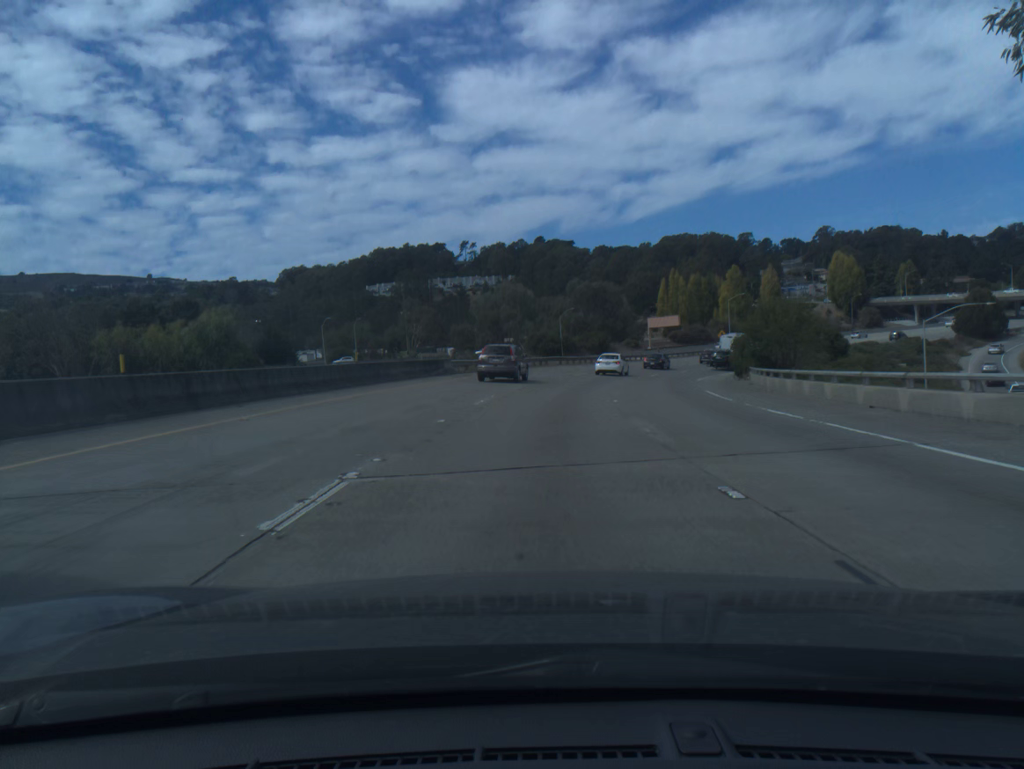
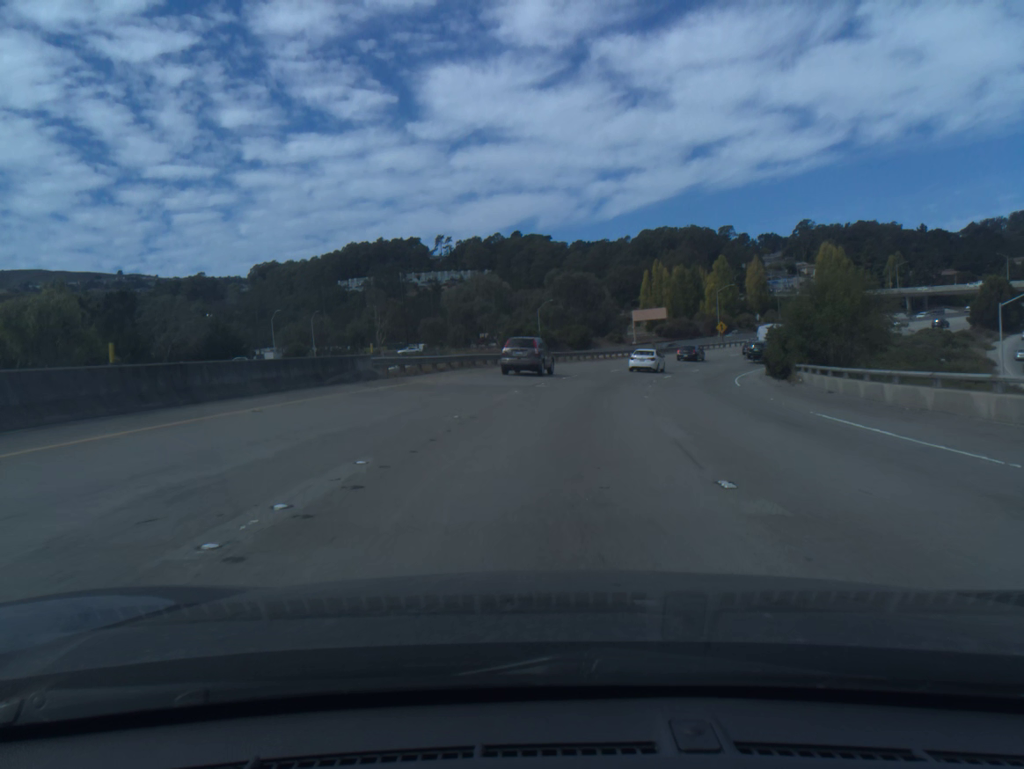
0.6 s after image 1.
(+0.2, +15.2) m; +2°
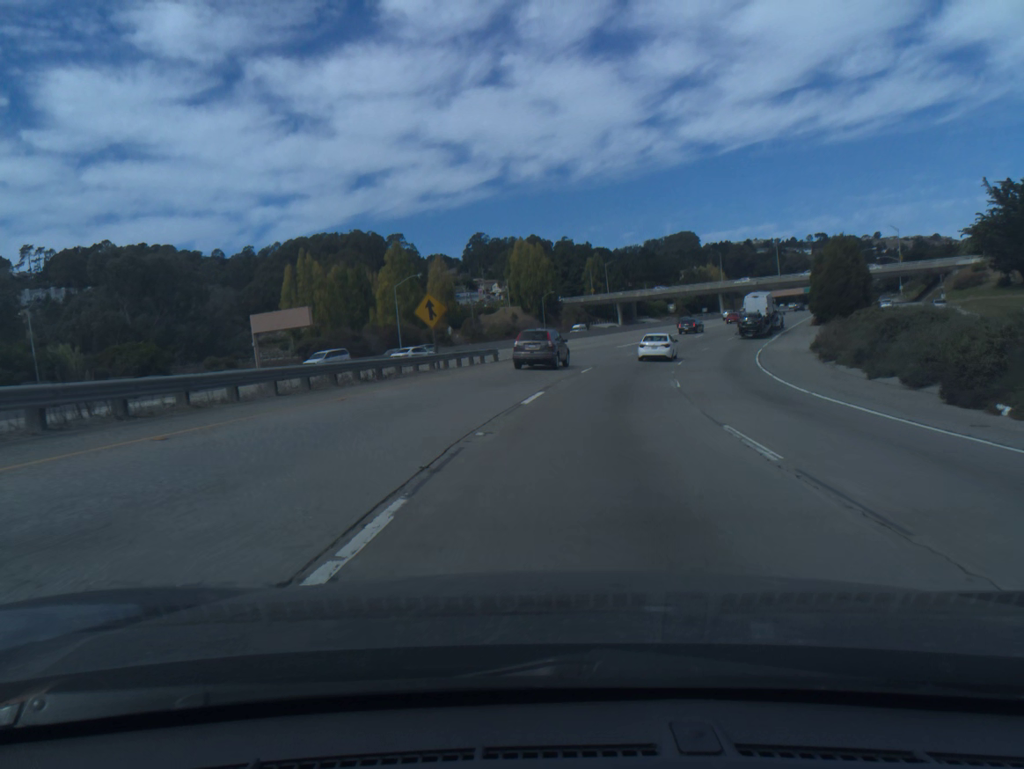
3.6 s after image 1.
(+14.1, +72.6) m; +23°
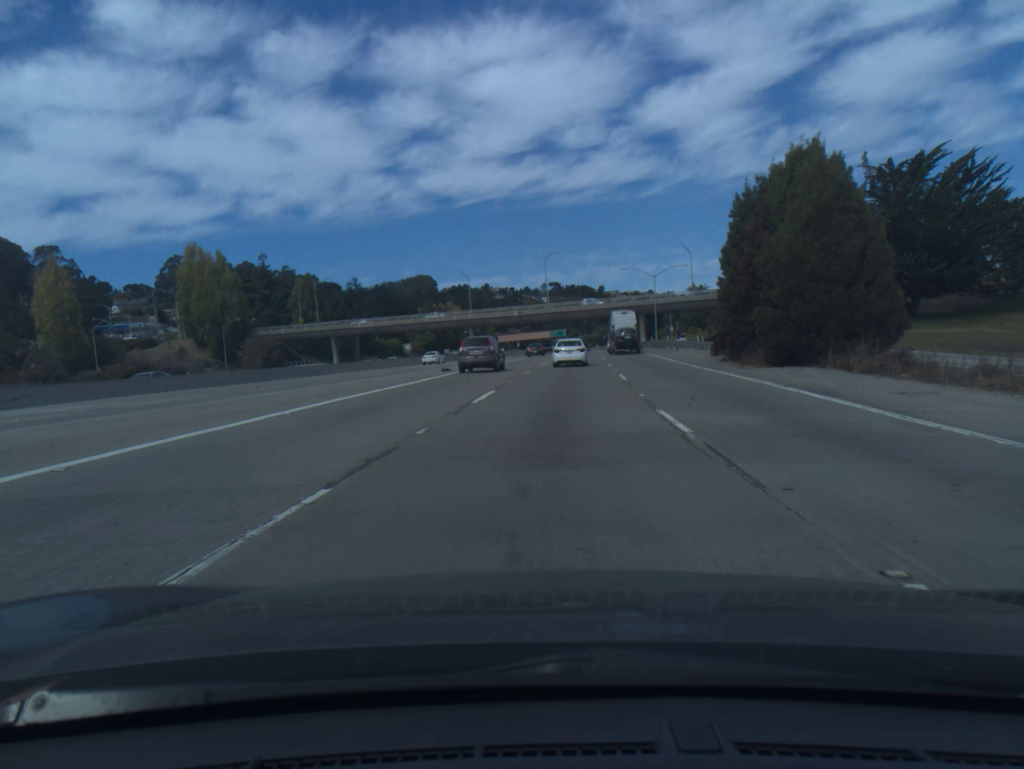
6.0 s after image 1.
(+9.7, +55.9) m; +19°
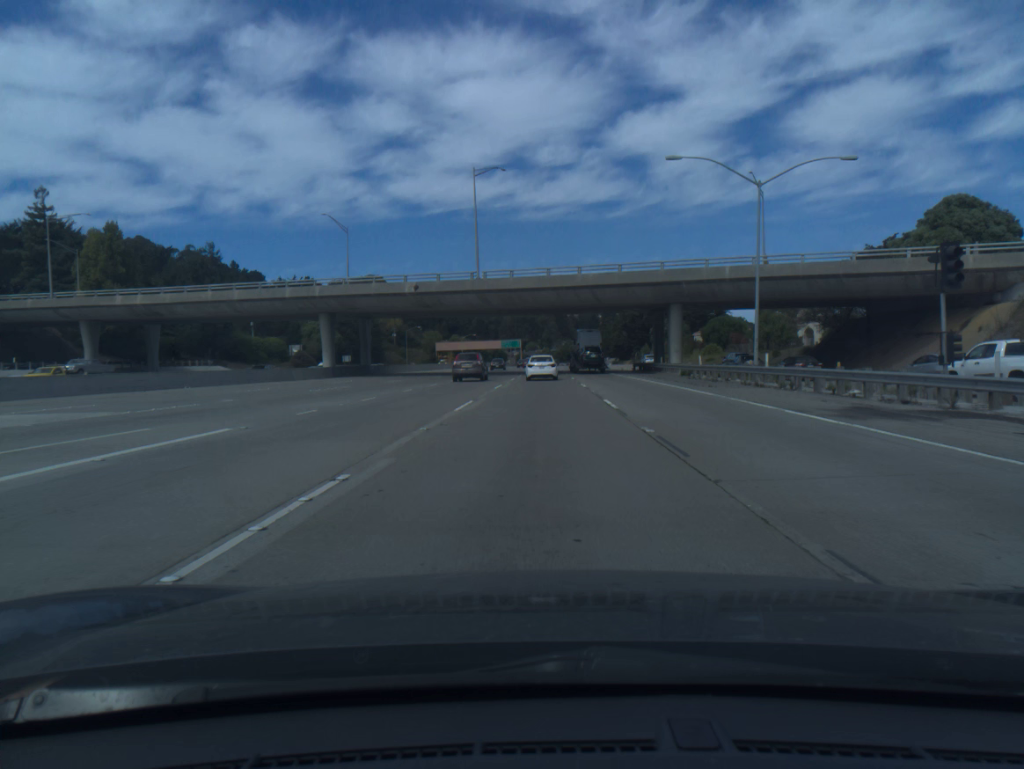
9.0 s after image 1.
(+3.5, +69.1) m; +3°
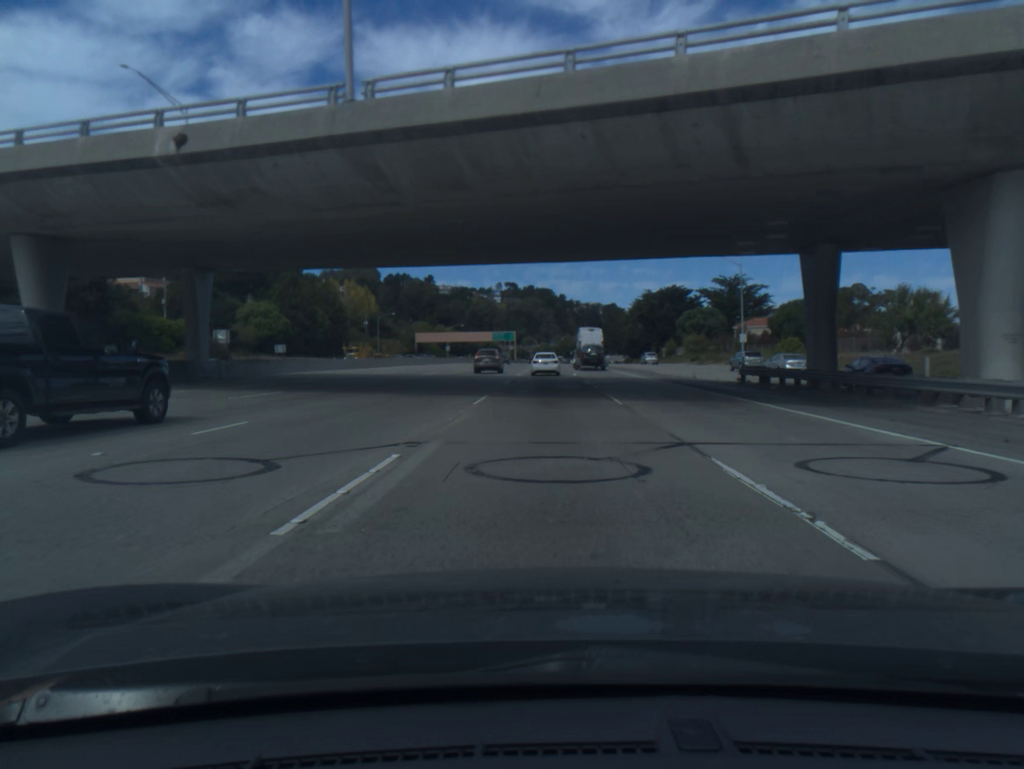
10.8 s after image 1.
(0.0, +41.5) m; 0°
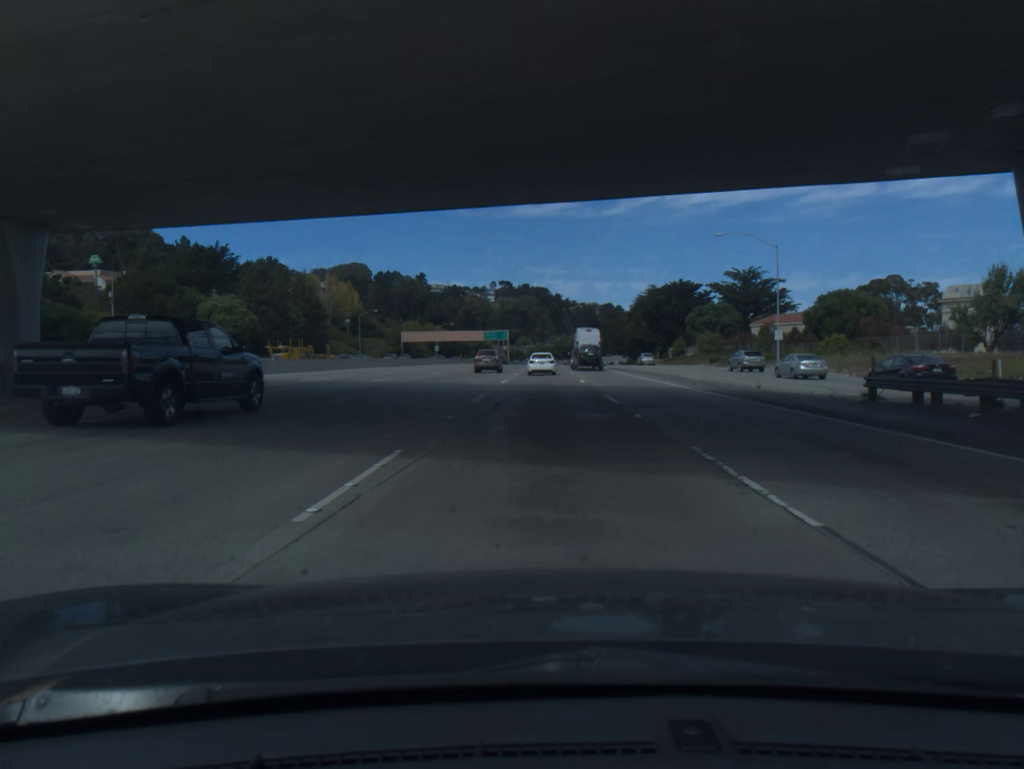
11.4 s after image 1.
(0.0, +14.0) m; 0°
